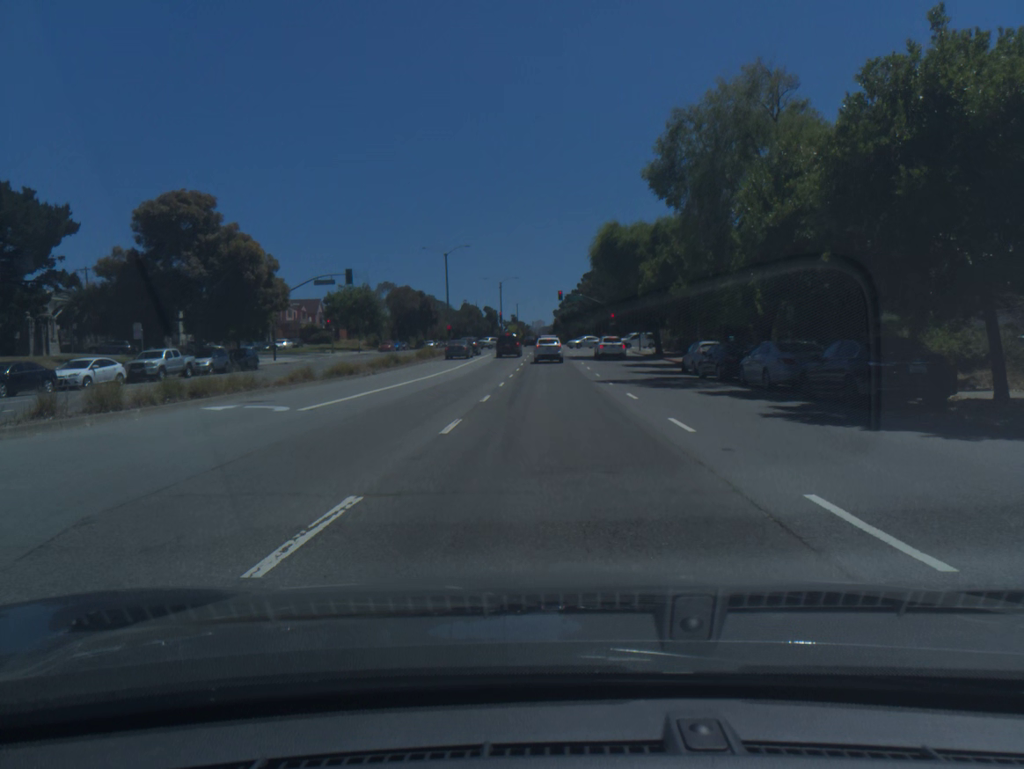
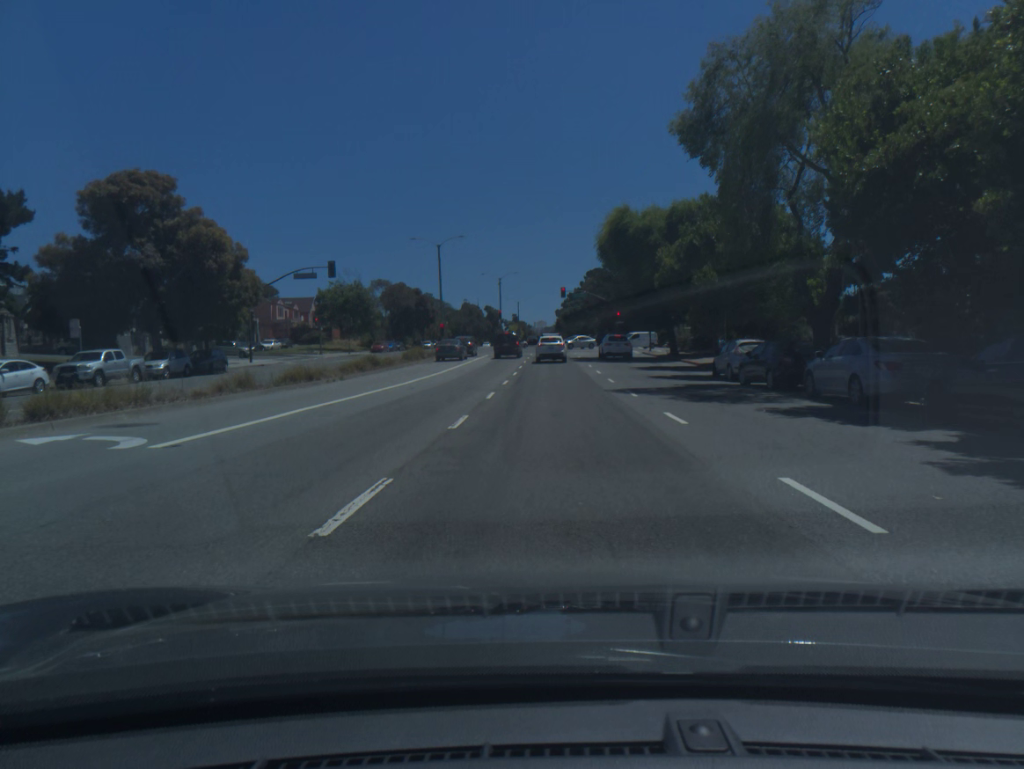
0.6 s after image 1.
(0.0, +6.5) m; 0°
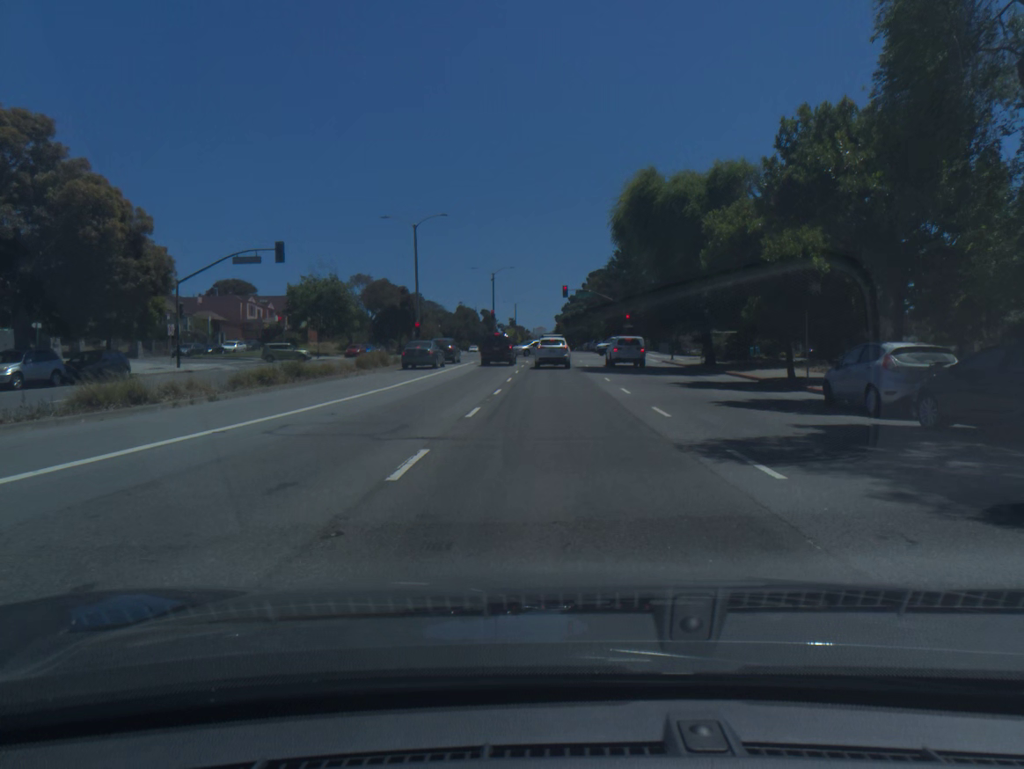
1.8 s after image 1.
(0.0, +12.2) m; 0°
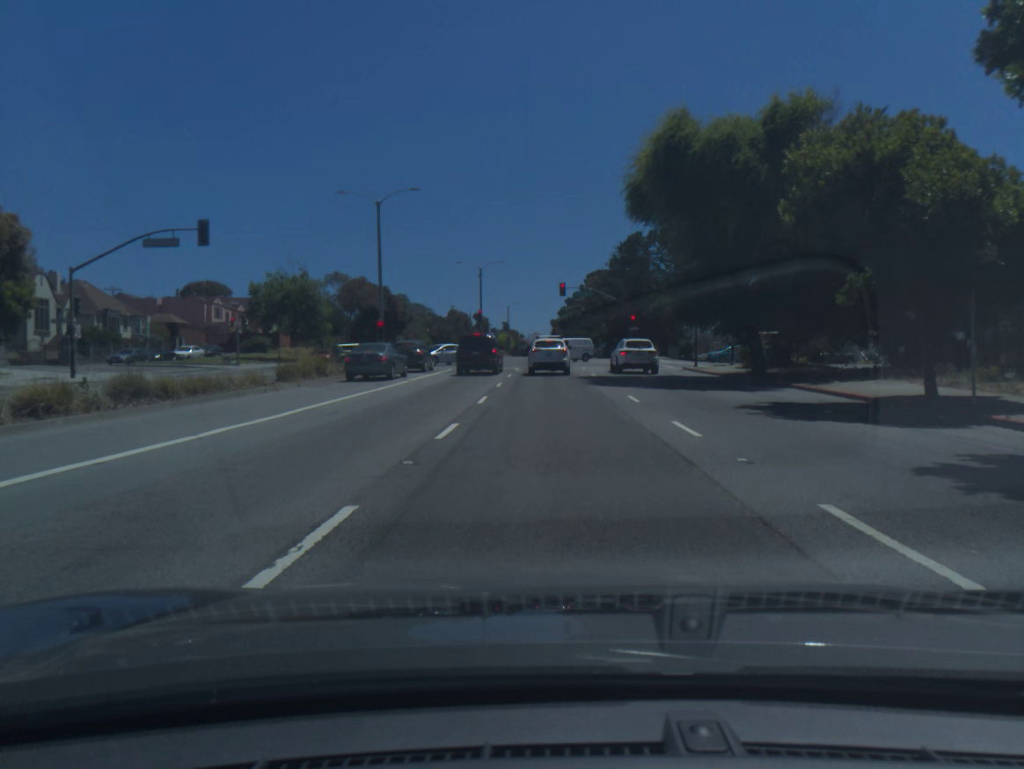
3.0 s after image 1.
(0.0, +10.8) m; 0°
